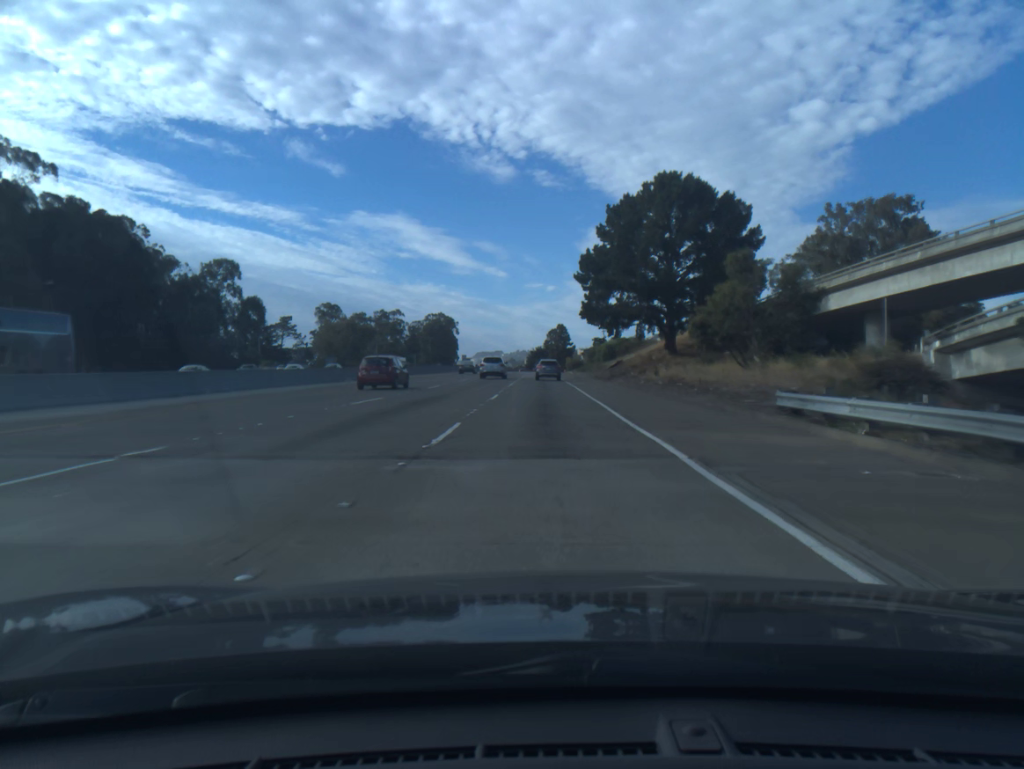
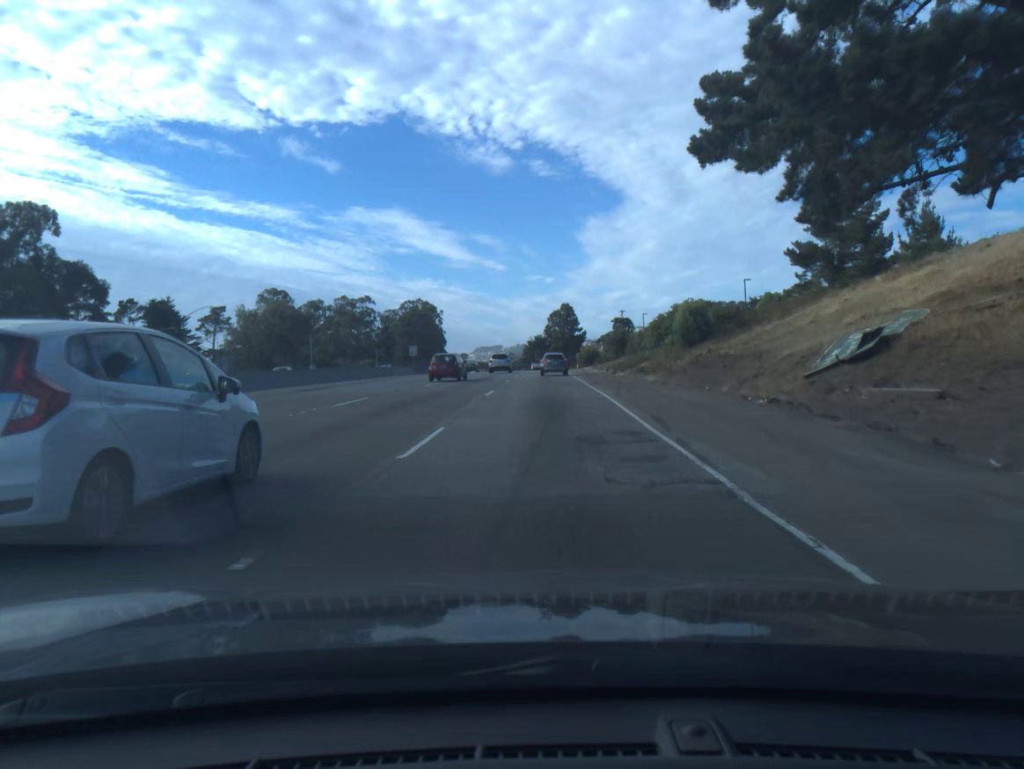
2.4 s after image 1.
(-0.1, +60.9) m; 0°
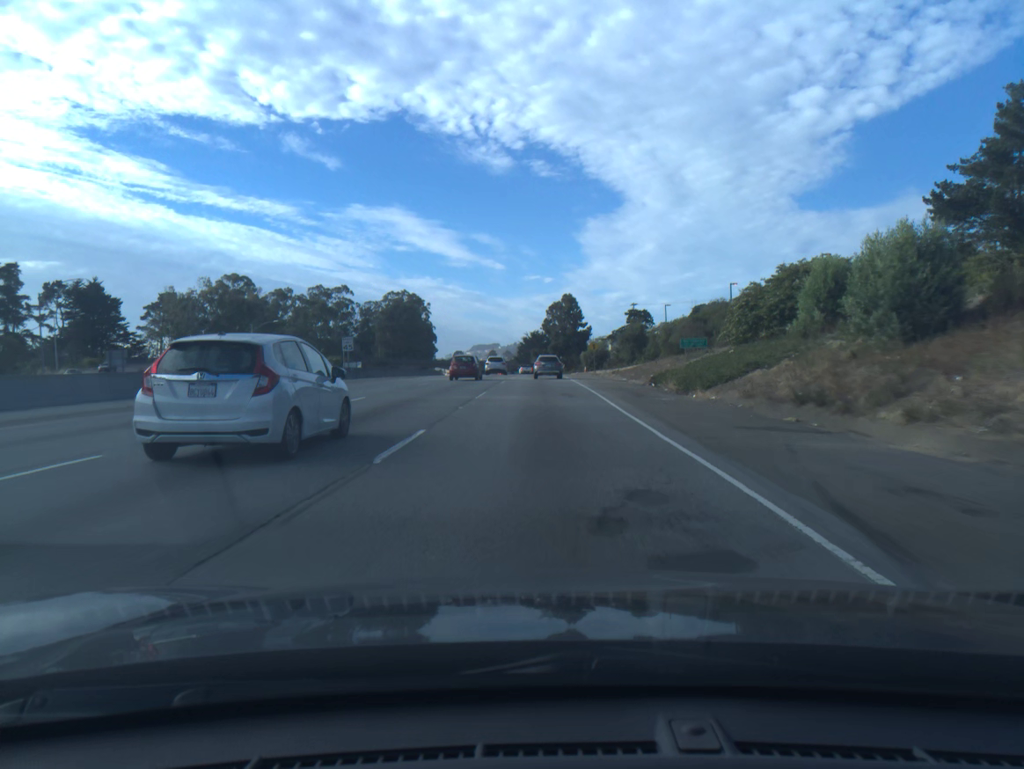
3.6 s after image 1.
(0.0, +29.7) m; 0°
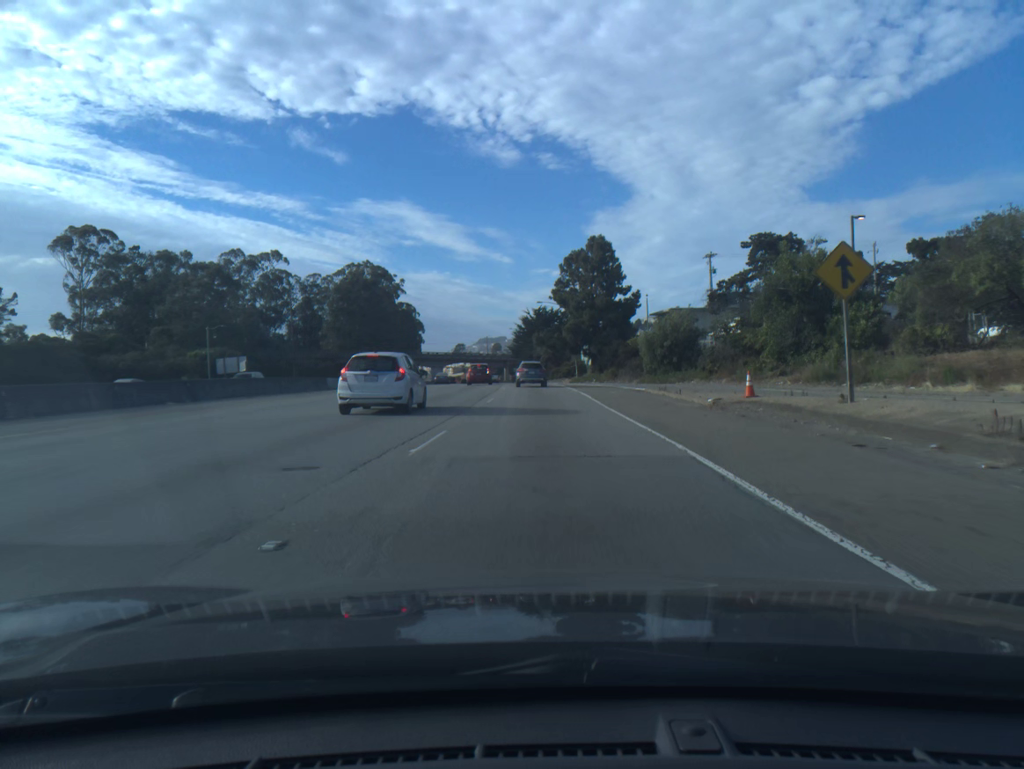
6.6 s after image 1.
(-0.2, +71.4) m; 0°
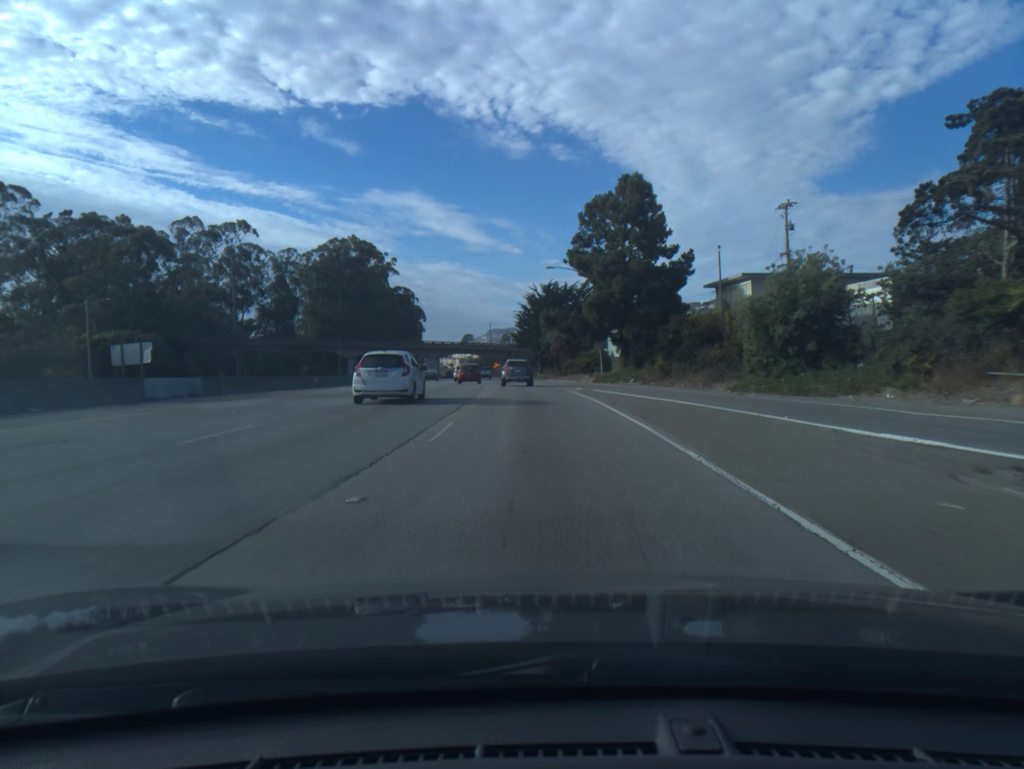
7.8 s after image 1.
(-0.1, +27.9) m; -1°
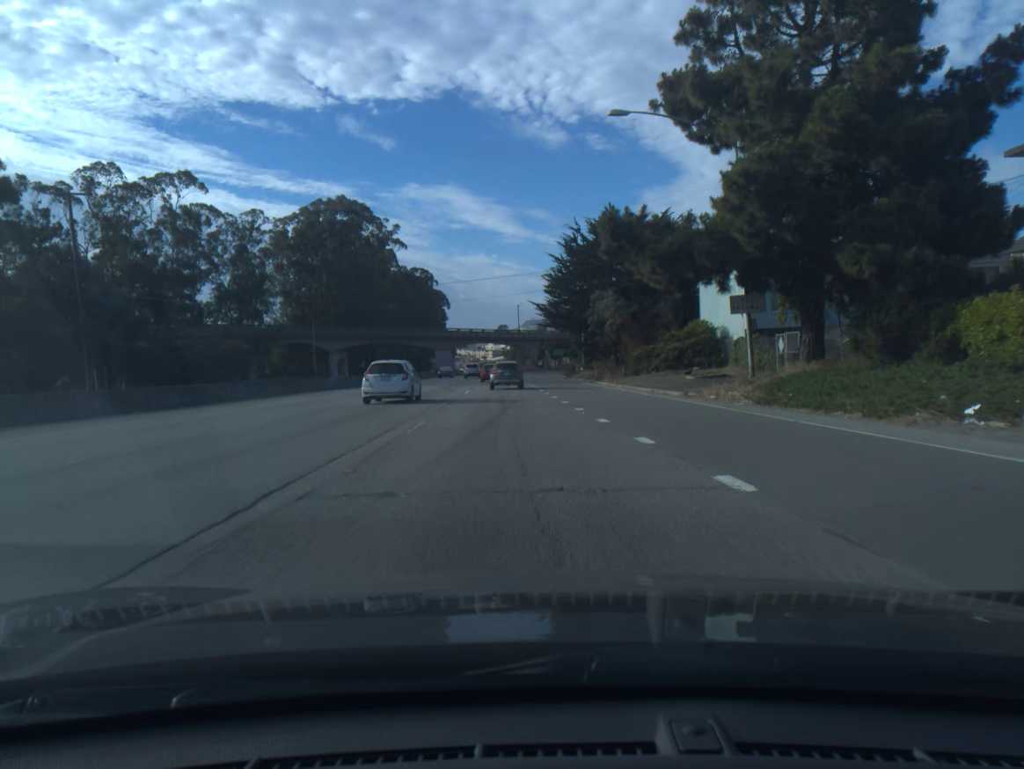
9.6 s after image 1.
(-0.7, +41.1) m; -3°
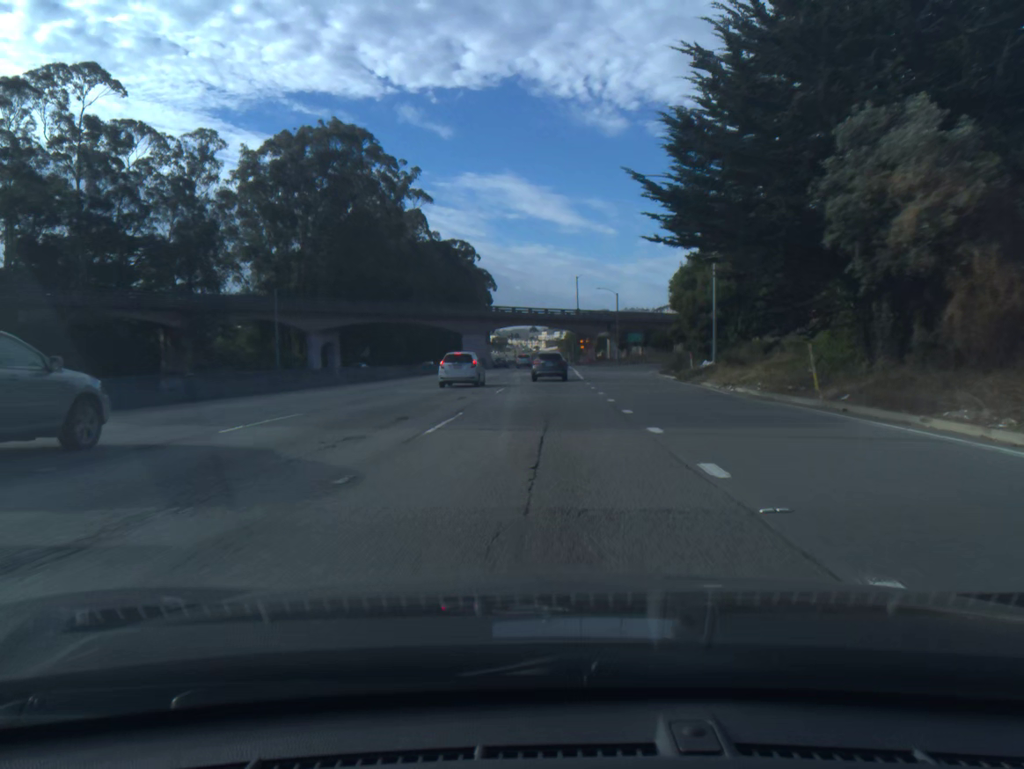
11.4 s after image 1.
(-1.7, +40.1) m; -4°
